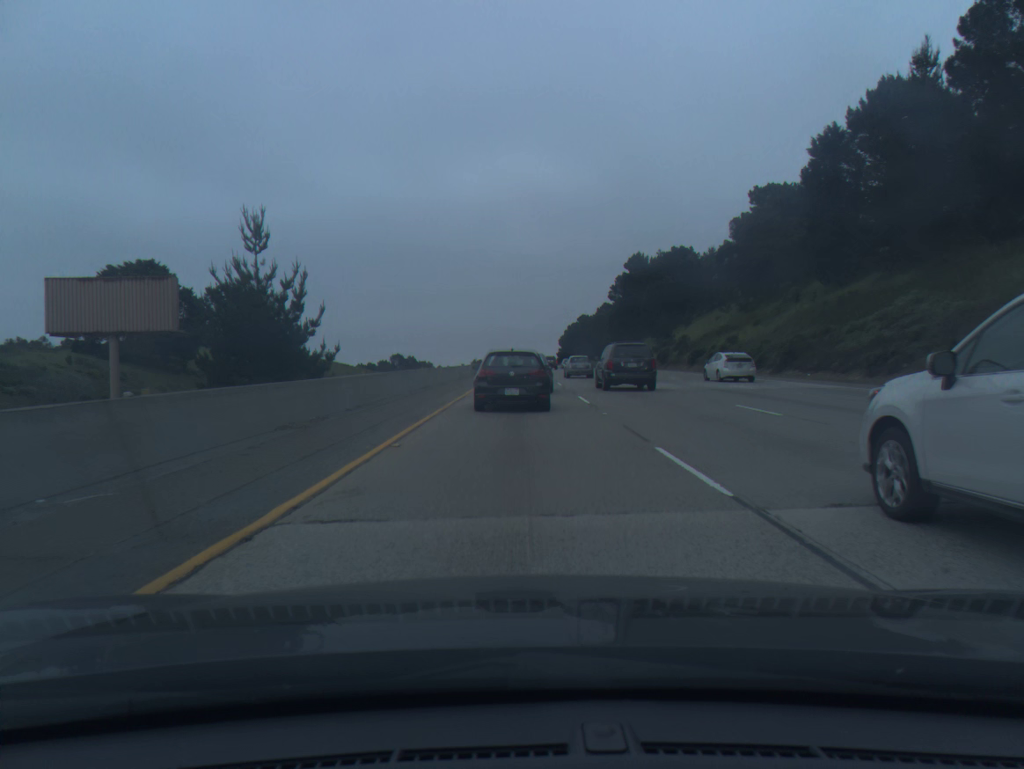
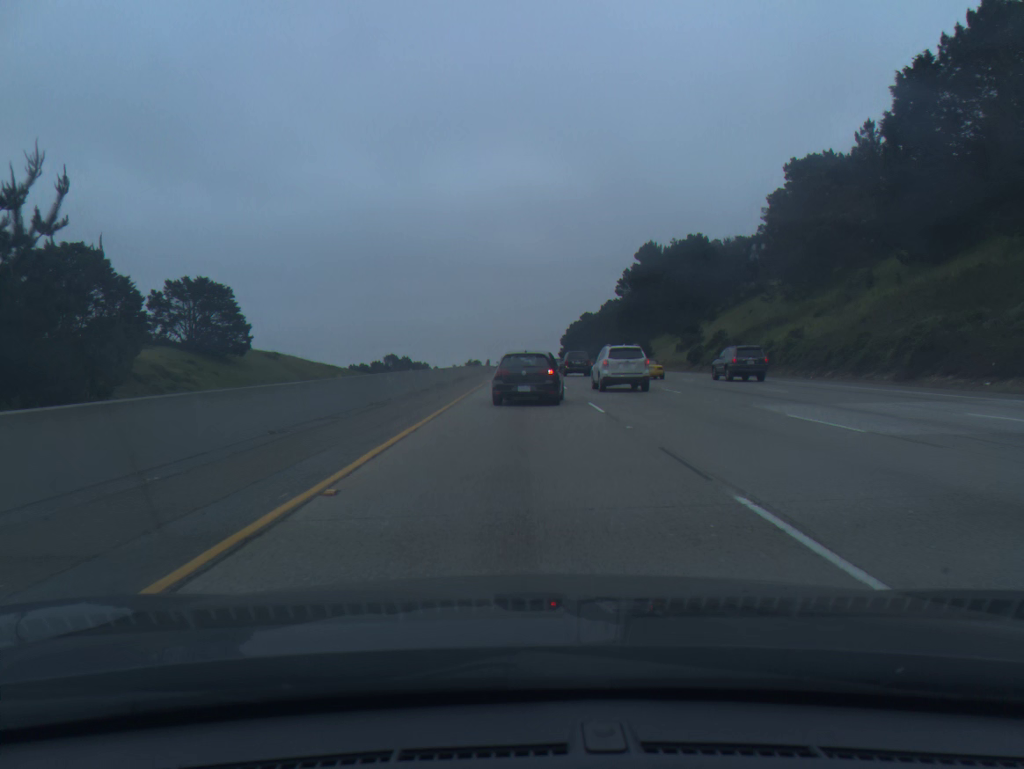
(0.0, +18.5) m; 0°
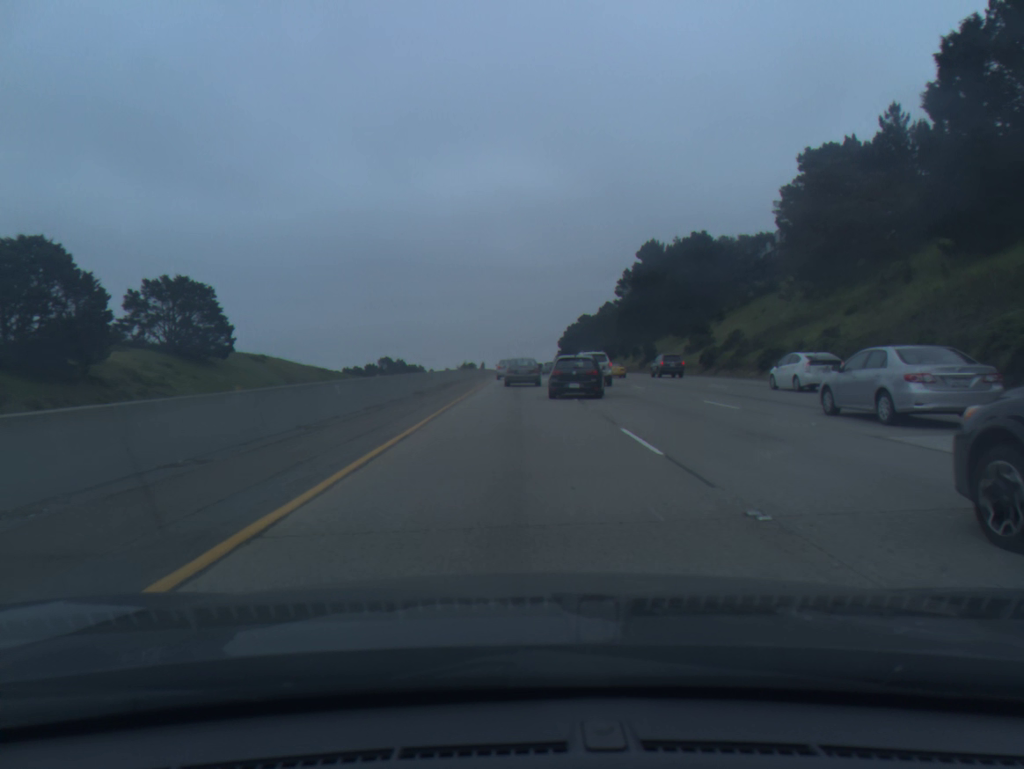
(0.0, +7.6) m; 0°
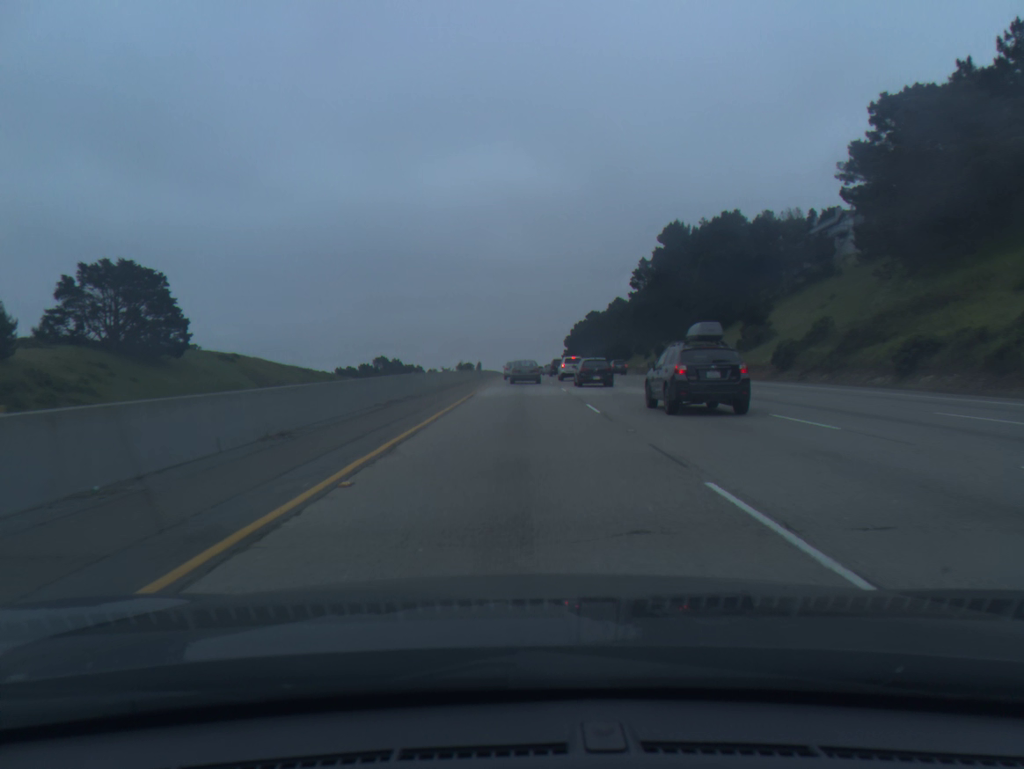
(0.0, +20.5) m; 0°
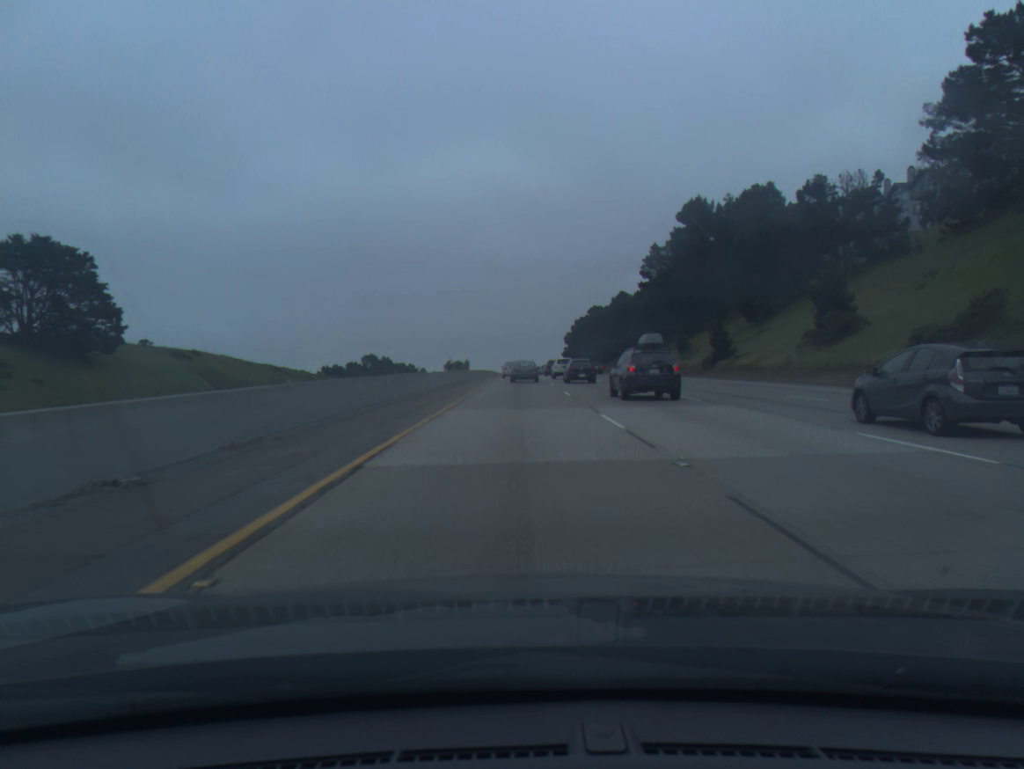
(0.0, +19.3) m; 0°
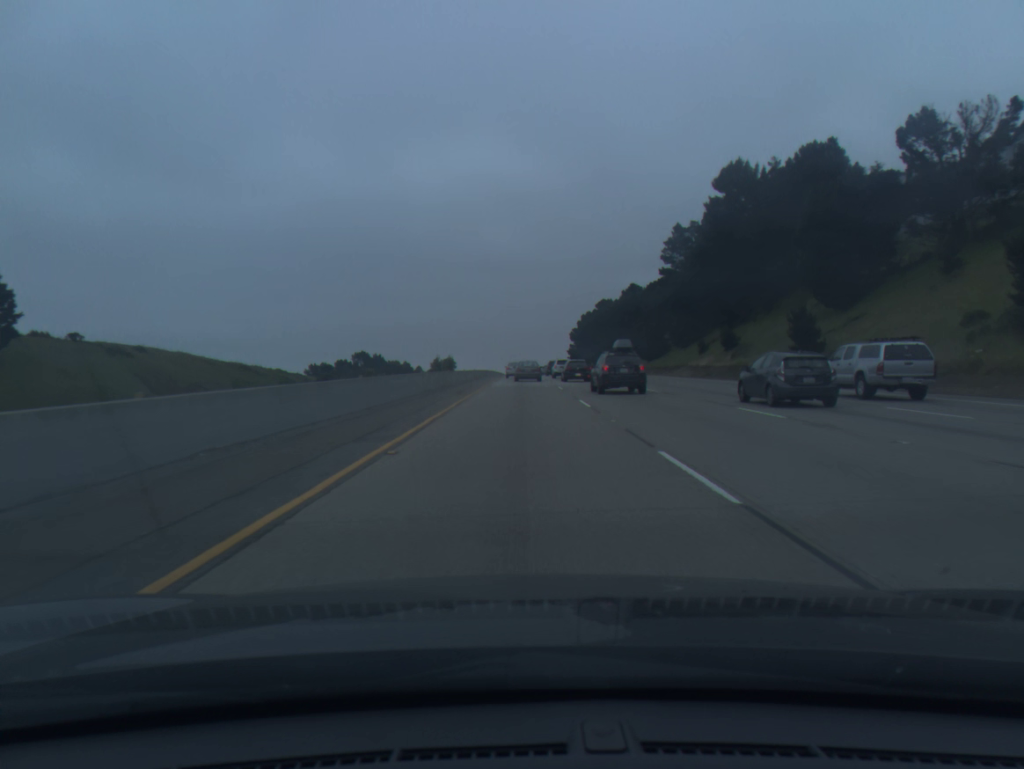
(0.0, +21.9) m; 0°
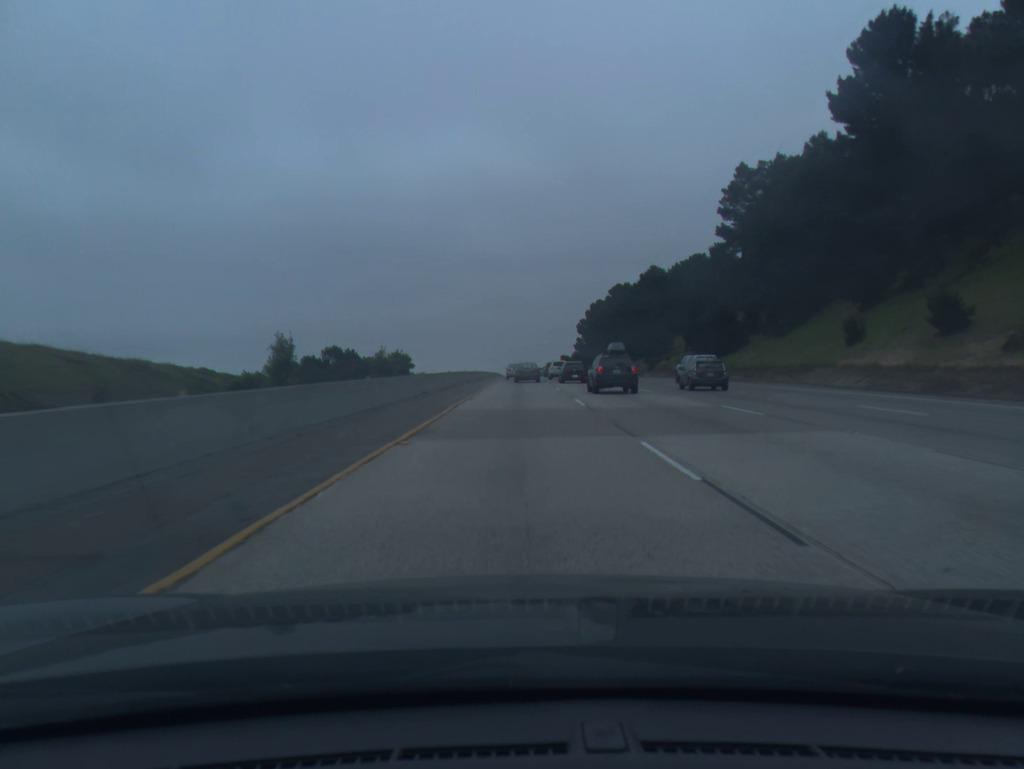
(+0.1, +42.2) m; 0°
